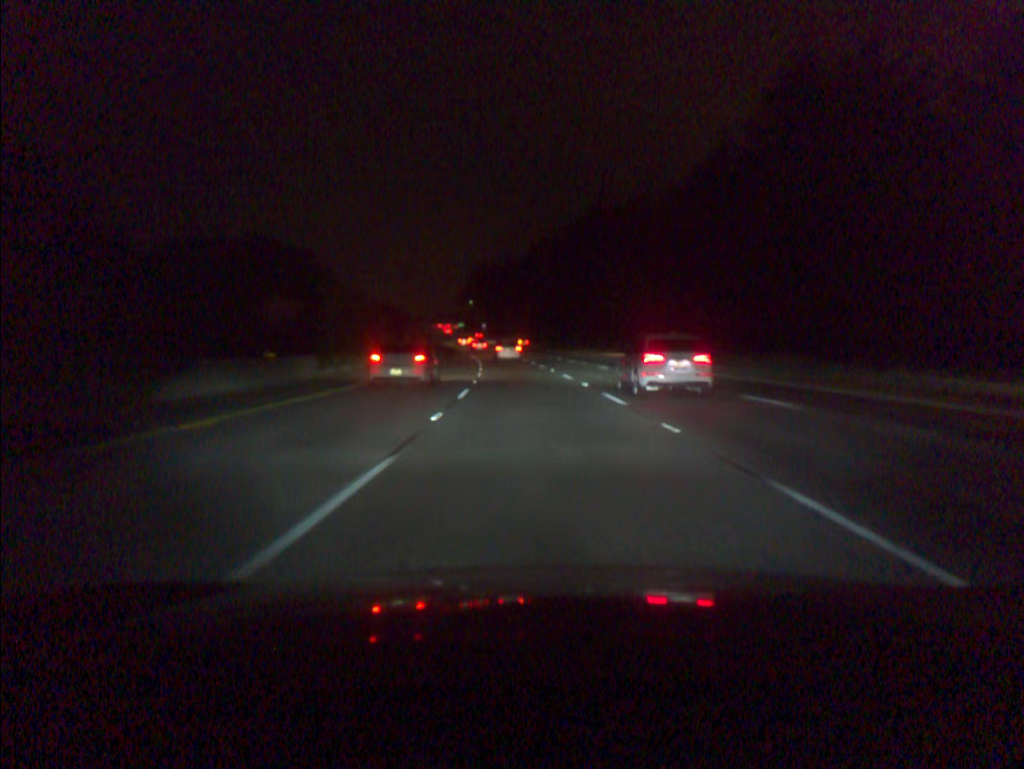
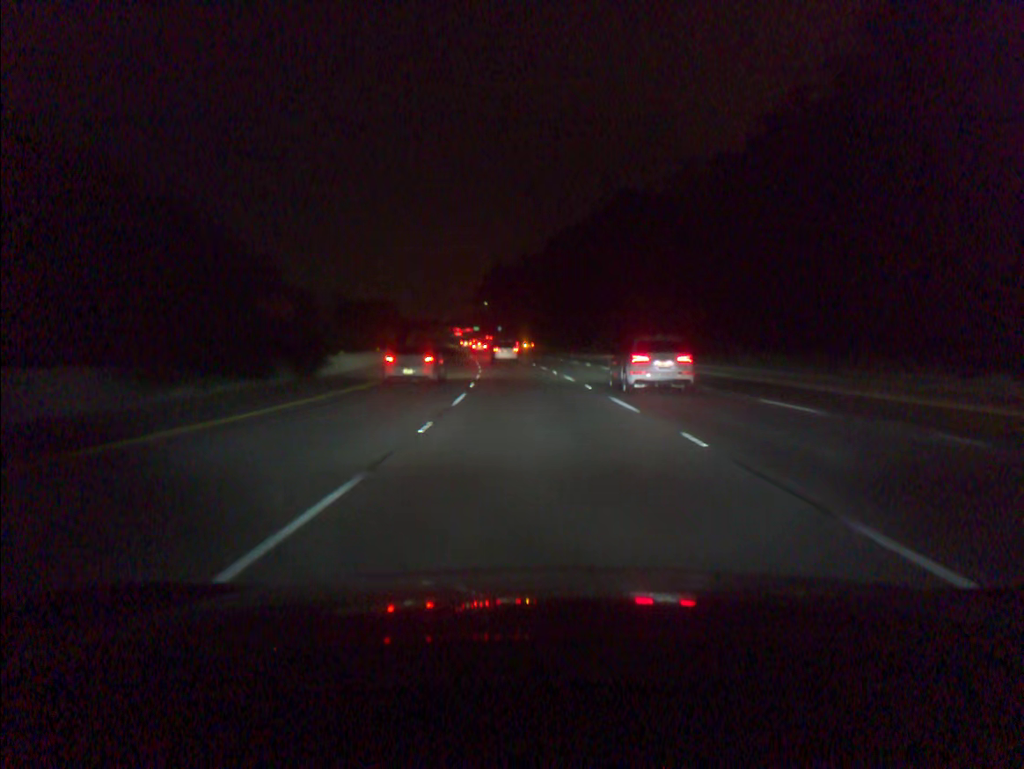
(-0.2, +16.0) m; -1°
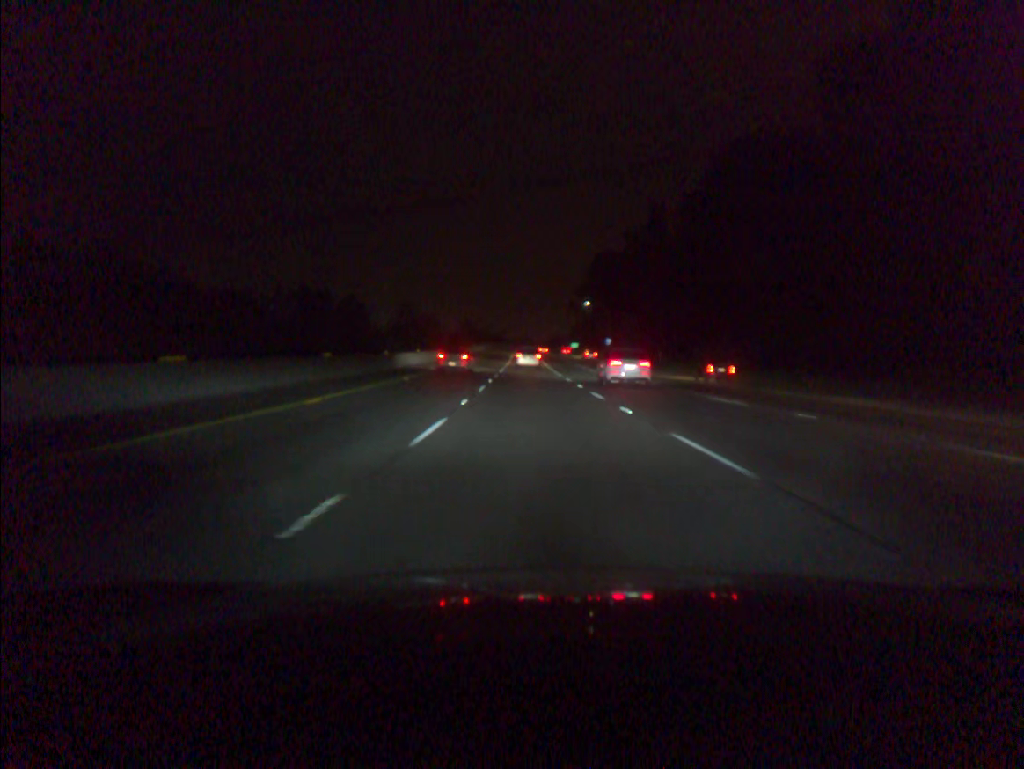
(-5.2, +80.3) m; -7°
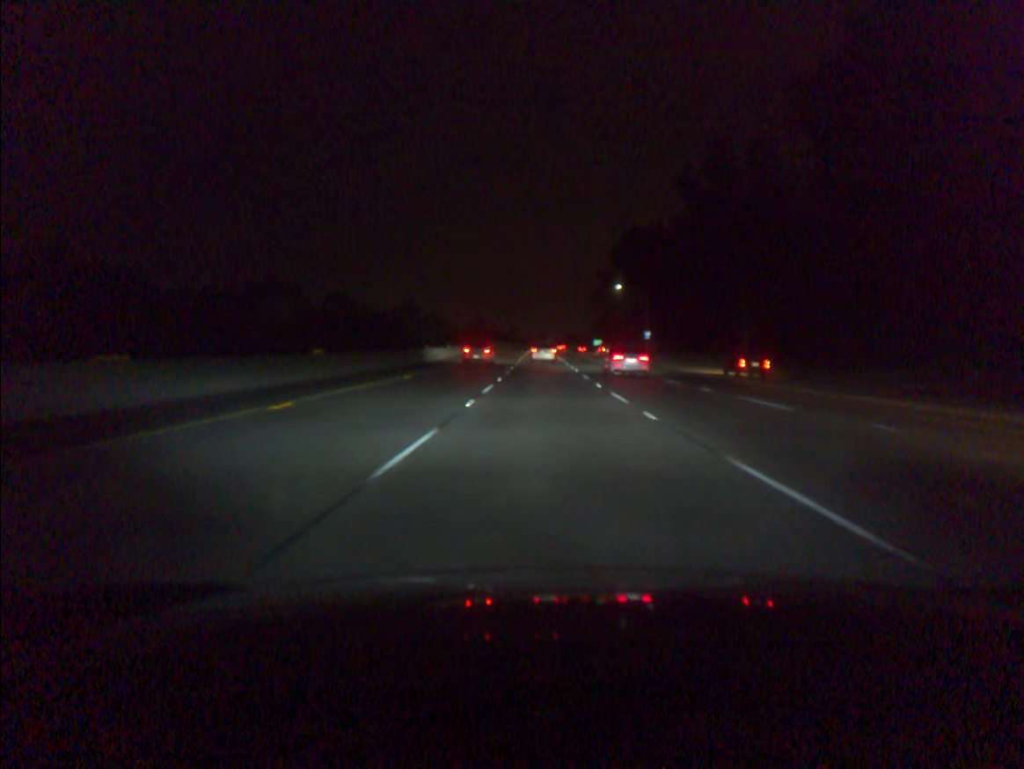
(-0.4, +32.3) m; -1°
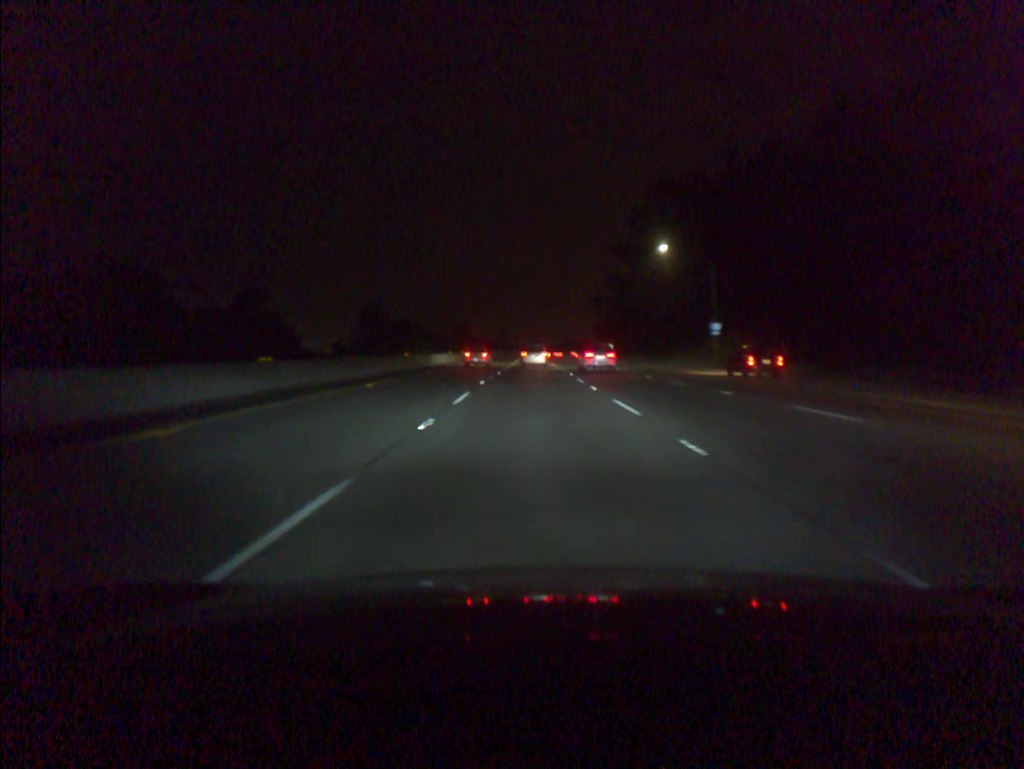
(+0.2, +48.3) m; 0°
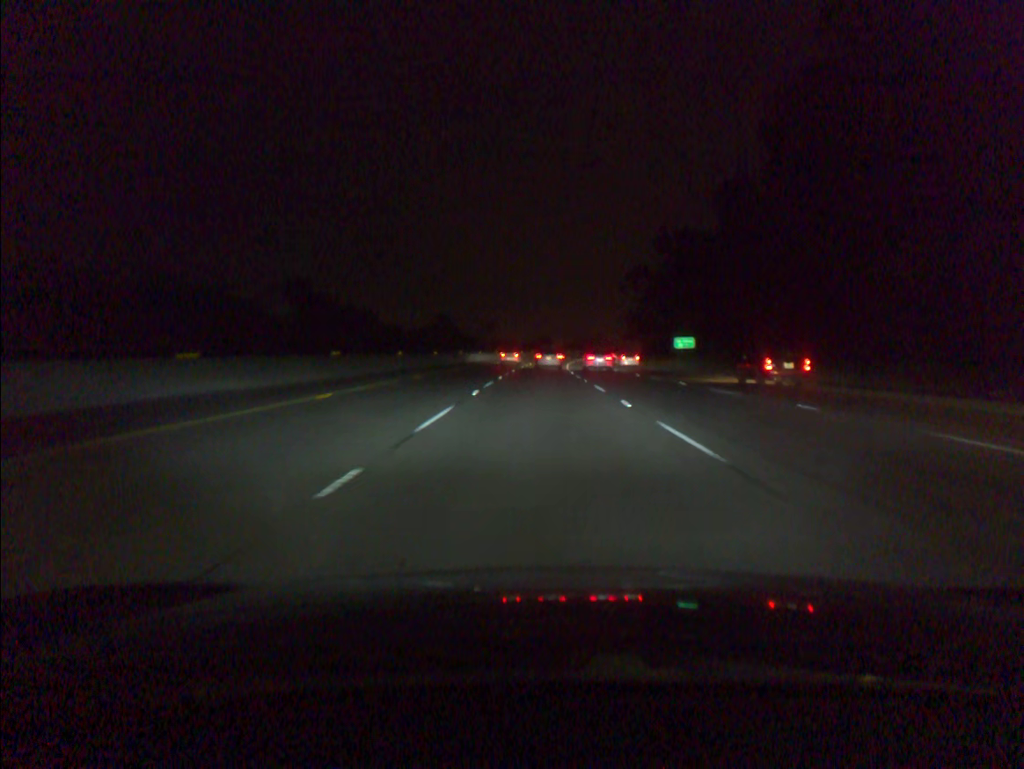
(-0.6, +79.3) m; 0°
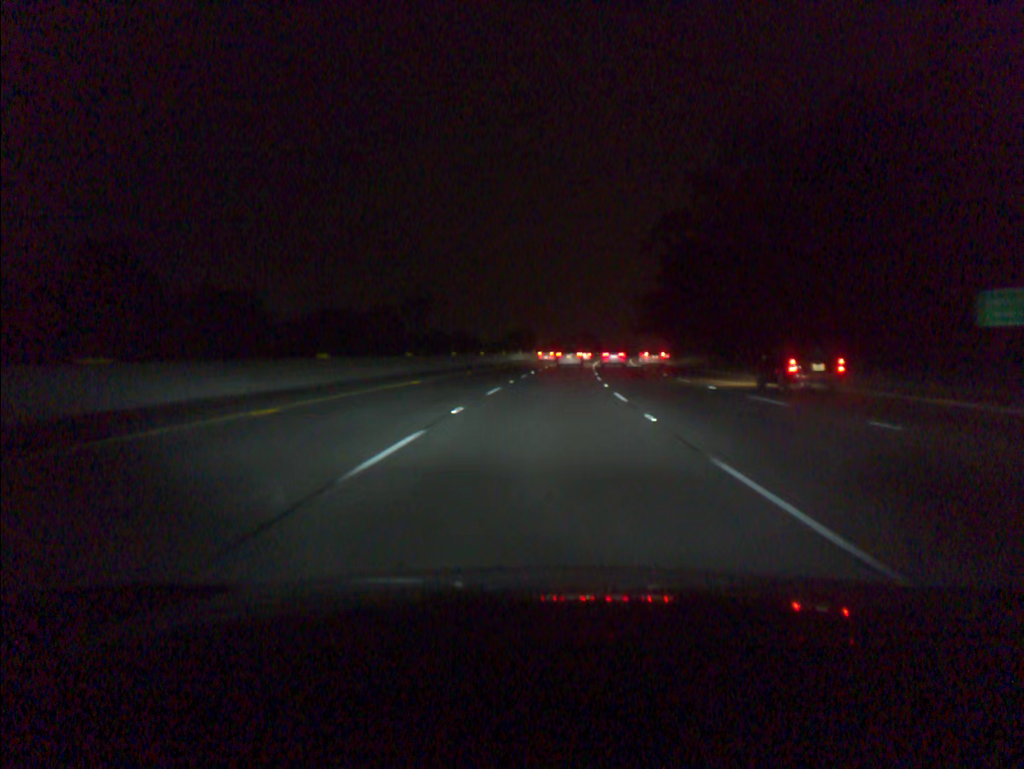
(+0.4, +62.4) m; +1°
